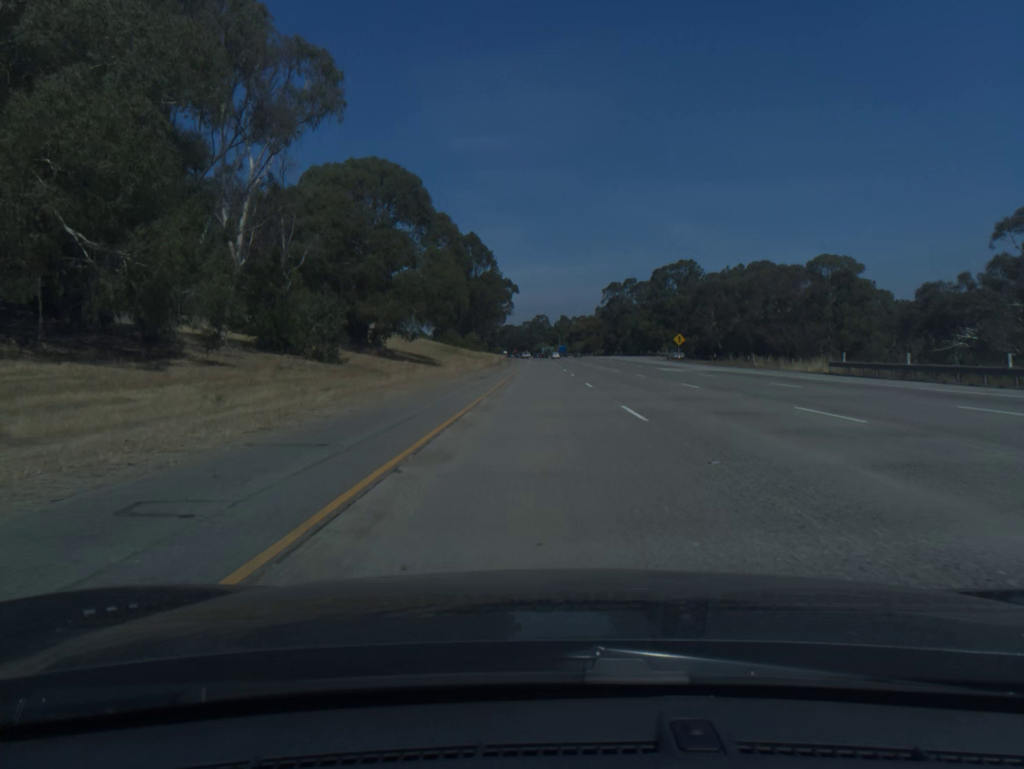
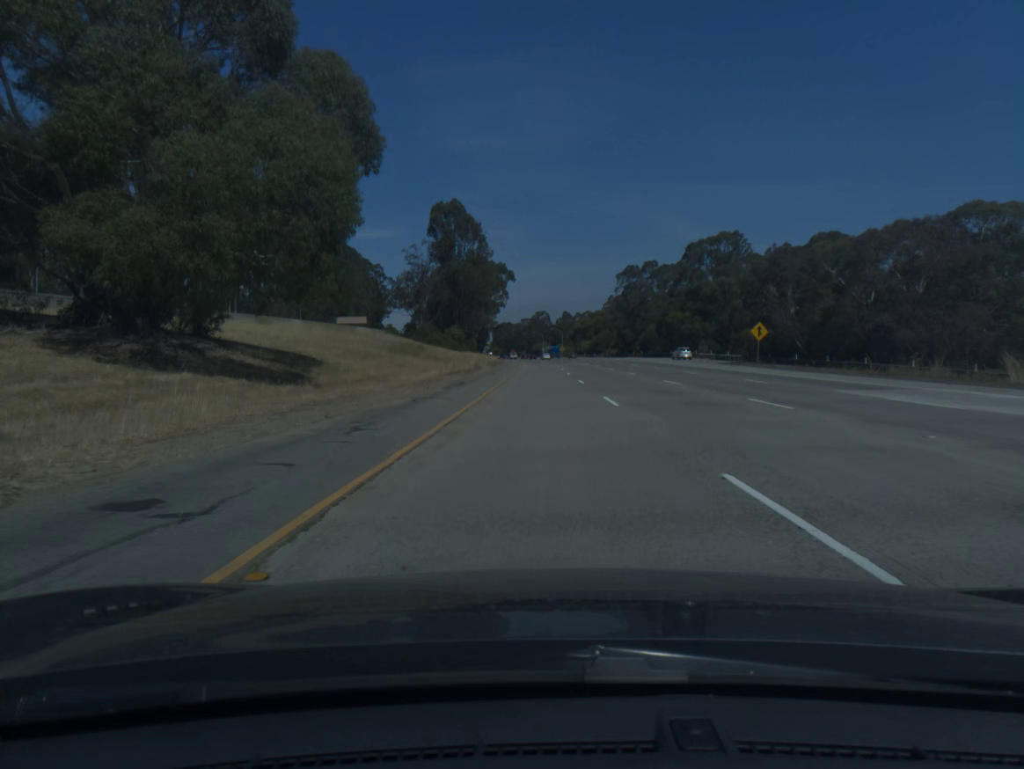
(0.0, +39.9) m; 0°
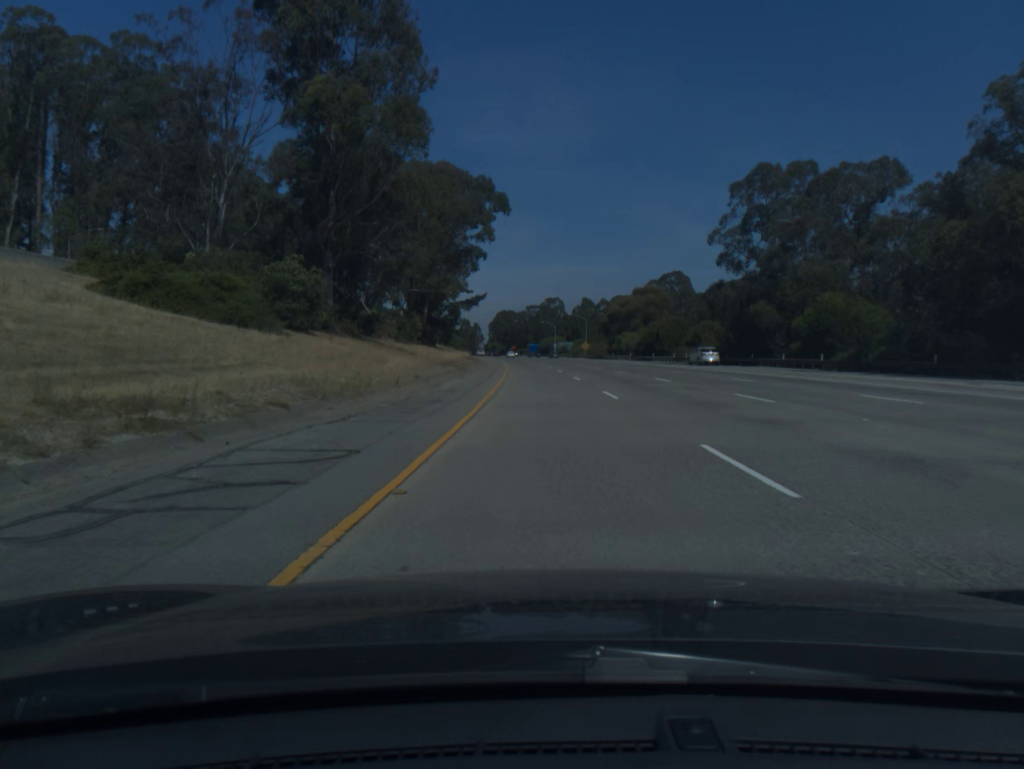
(-0.5, +99.8) m; -1°
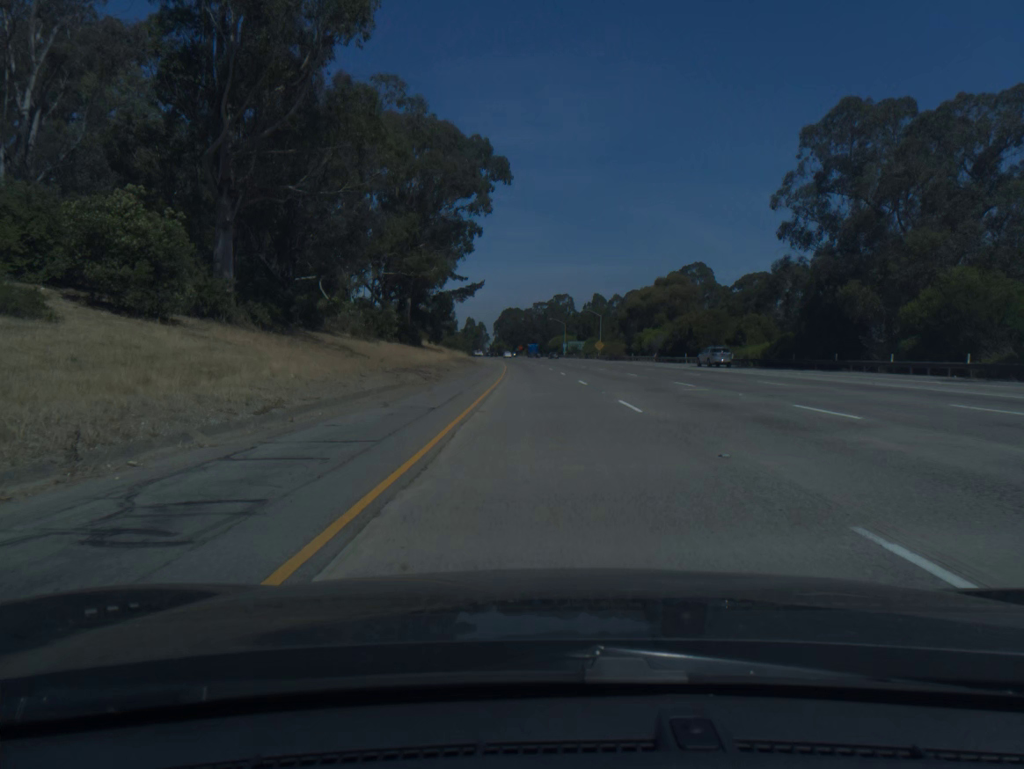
(-0.1, +20.0) m; -1°
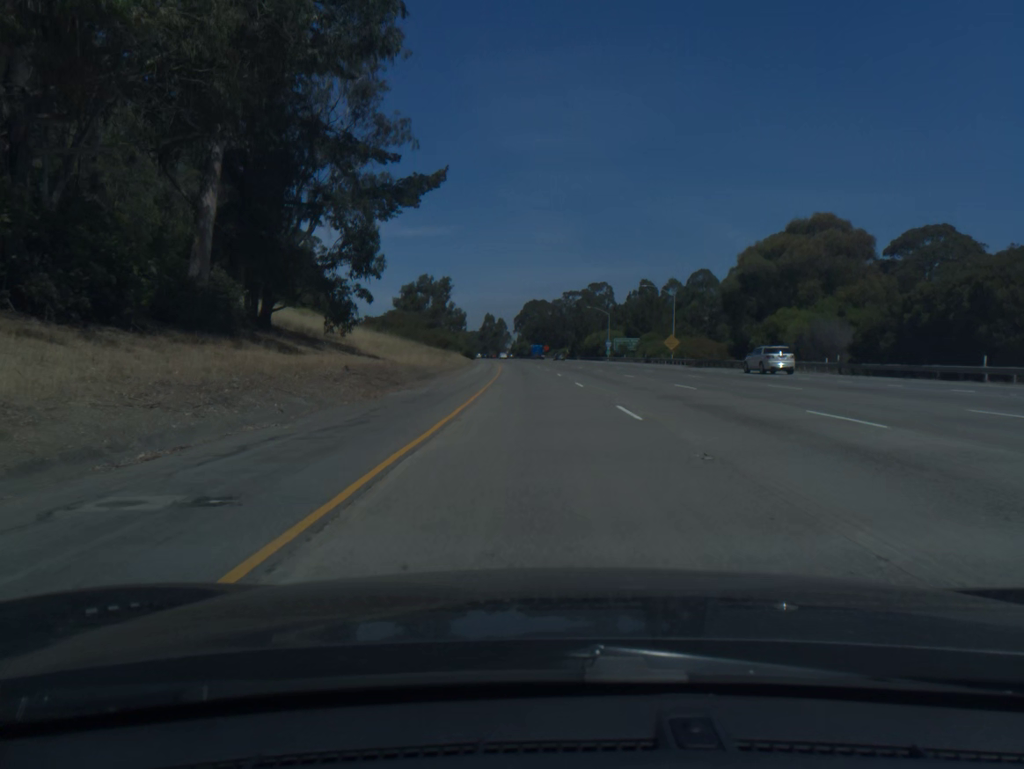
(-1.0, +60.1) m; -2°
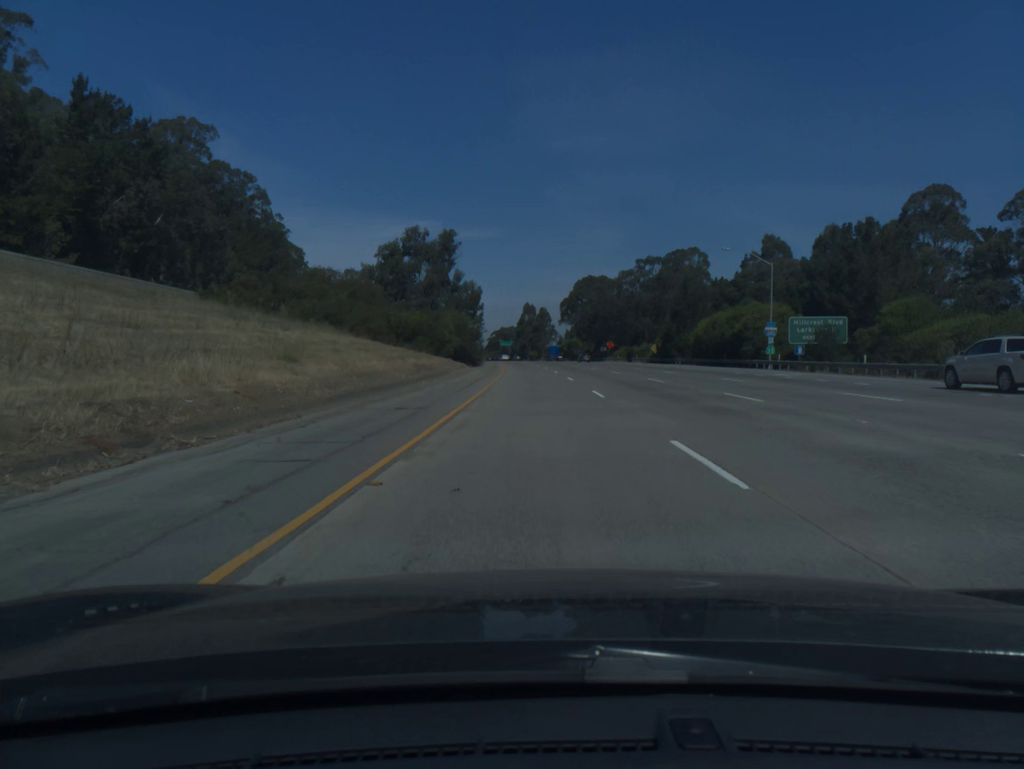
(-2.4, +80.1) m; -4°
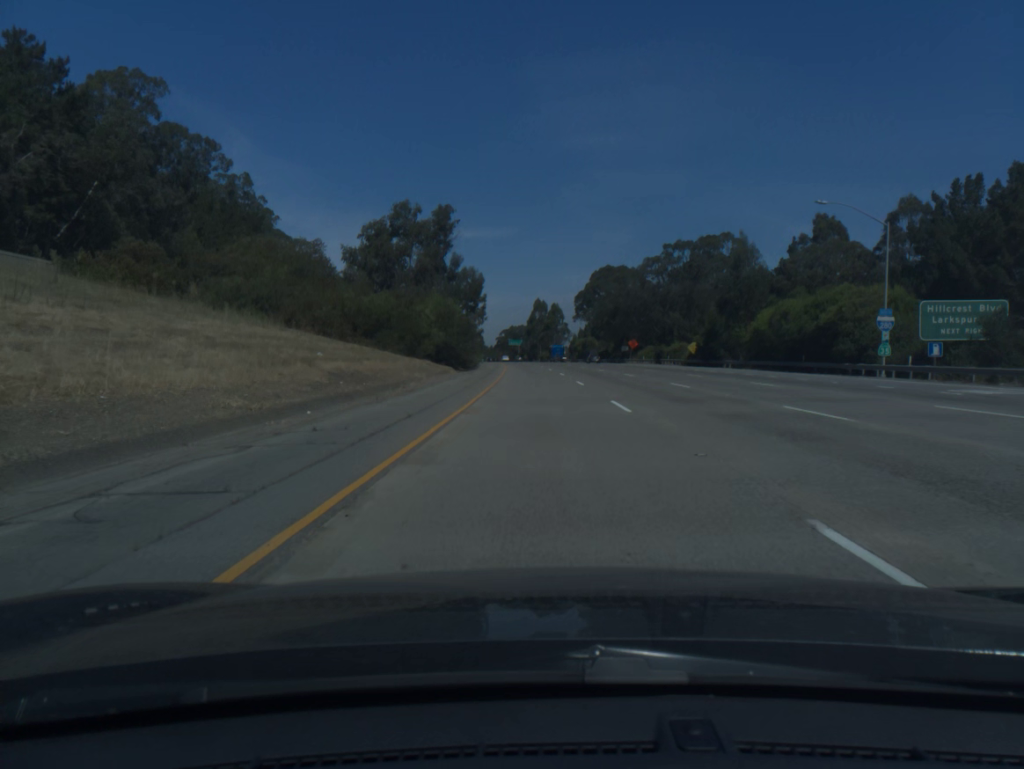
(-0.1, +20.0) m; -1°
